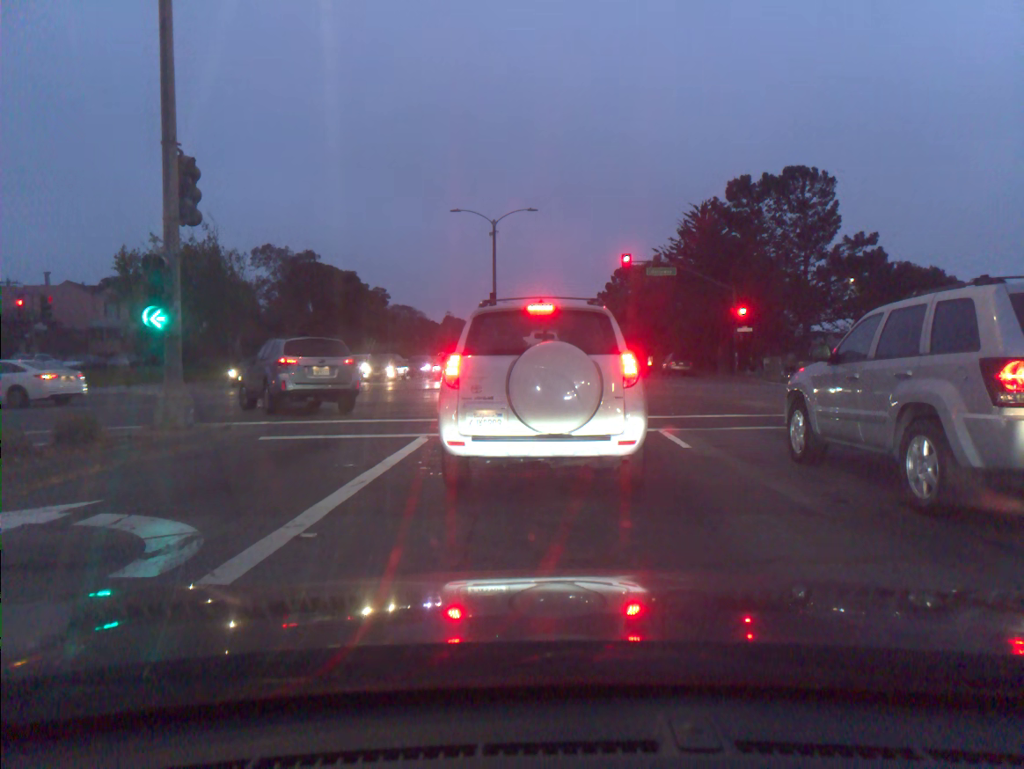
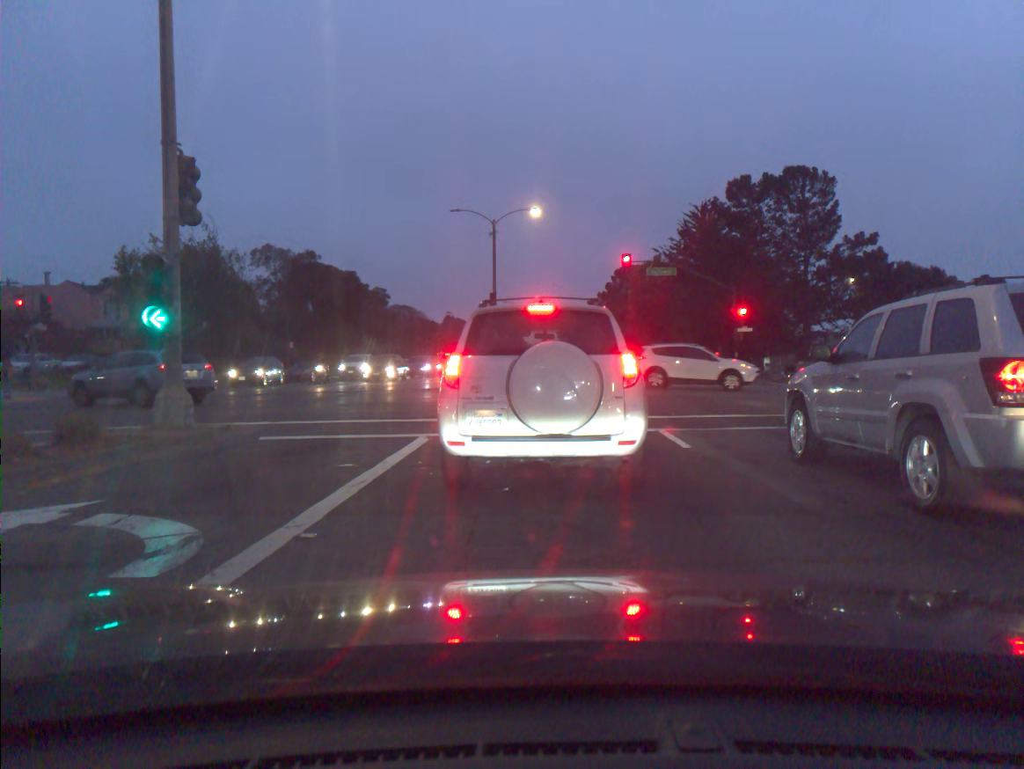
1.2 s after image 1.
(0.0, 0.0) m; 0°
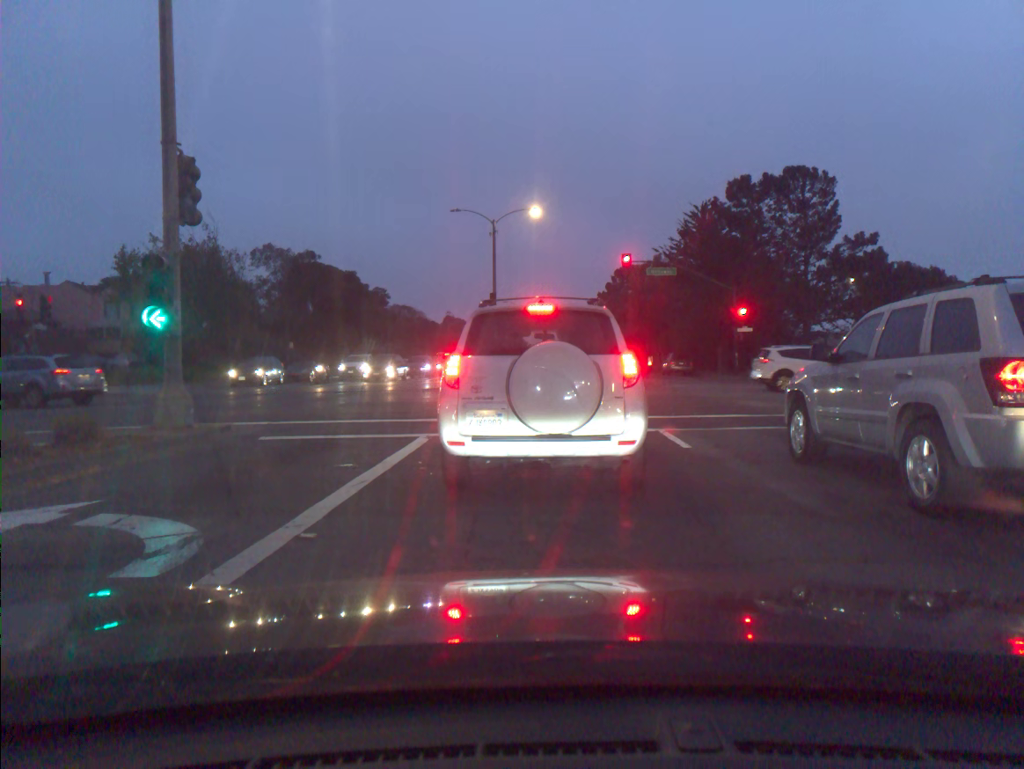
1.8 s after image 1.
(0.0, 0.0) m; 0°
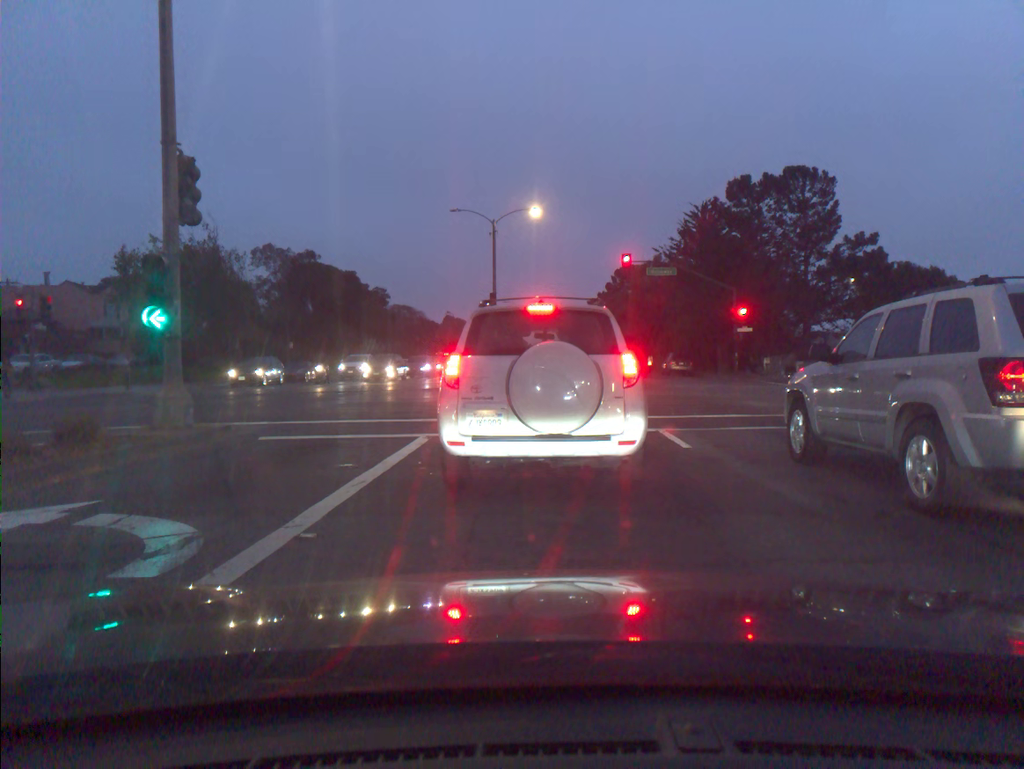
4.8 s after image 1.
(0.0, 0.0) m; 0°
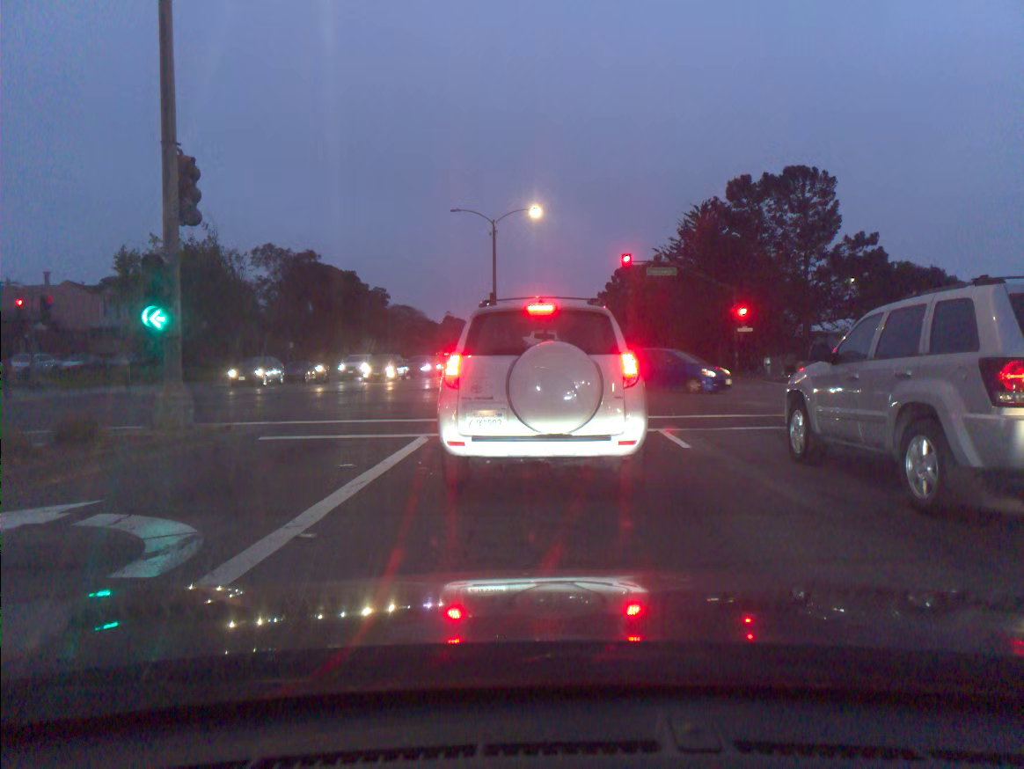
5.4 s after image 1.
(0.0, 0.0) m; 0°
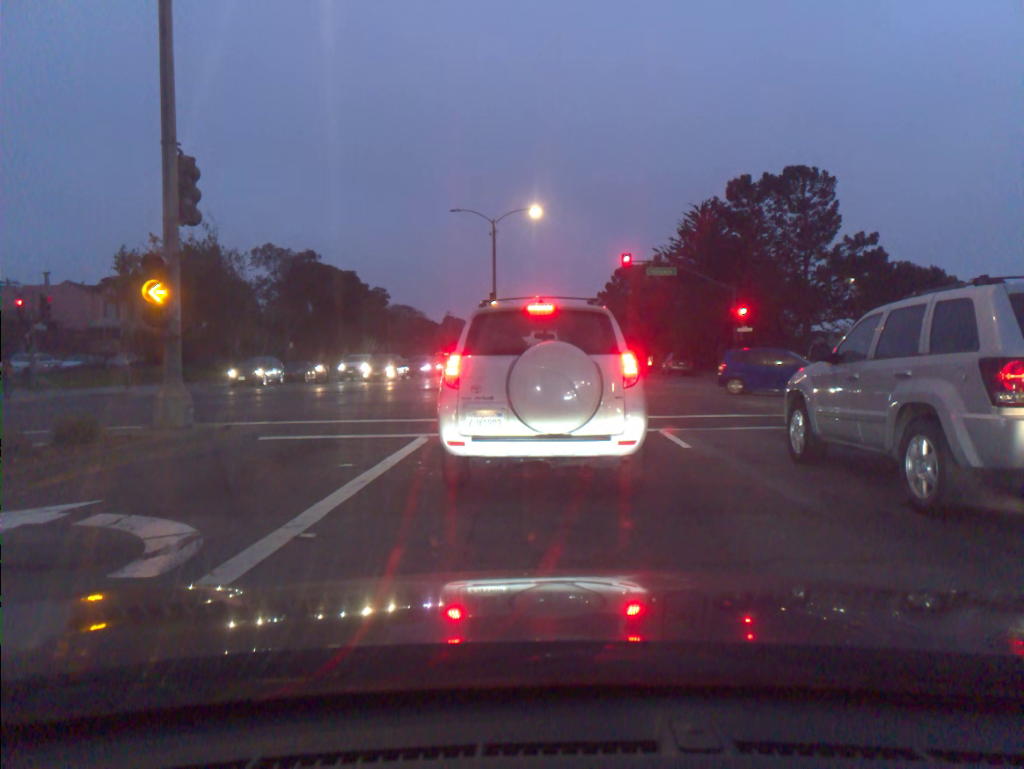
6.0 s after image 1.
(0.0, 0.0) m; 0°
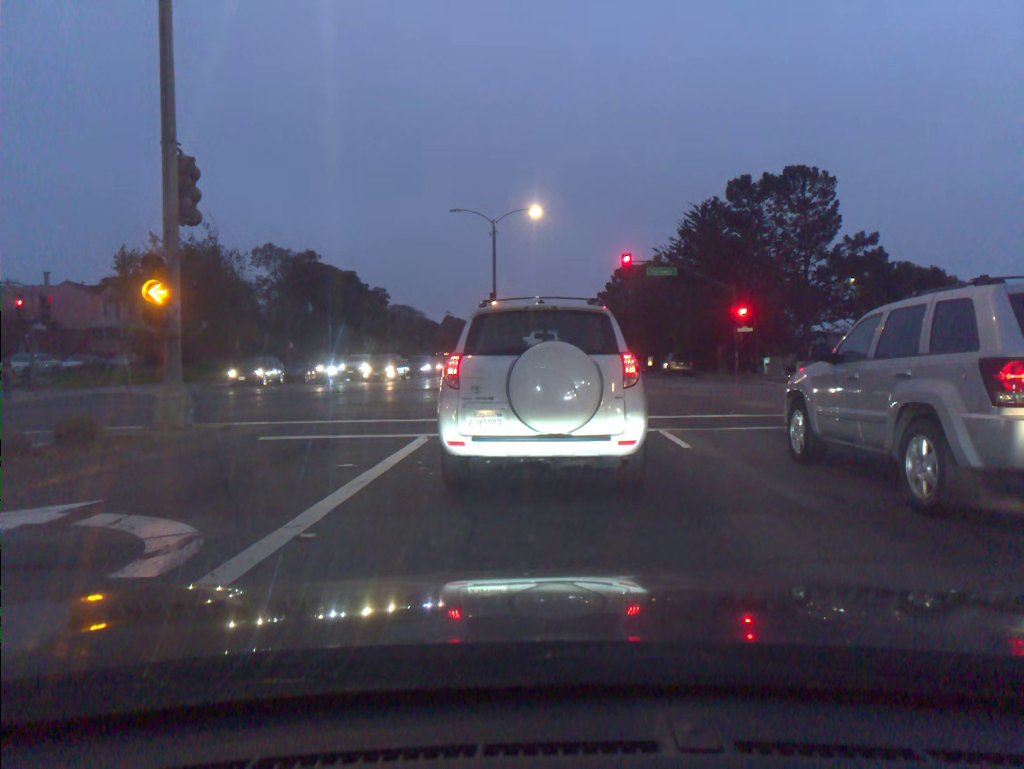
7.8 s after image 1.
(0.0, 0.0) m; 0°
